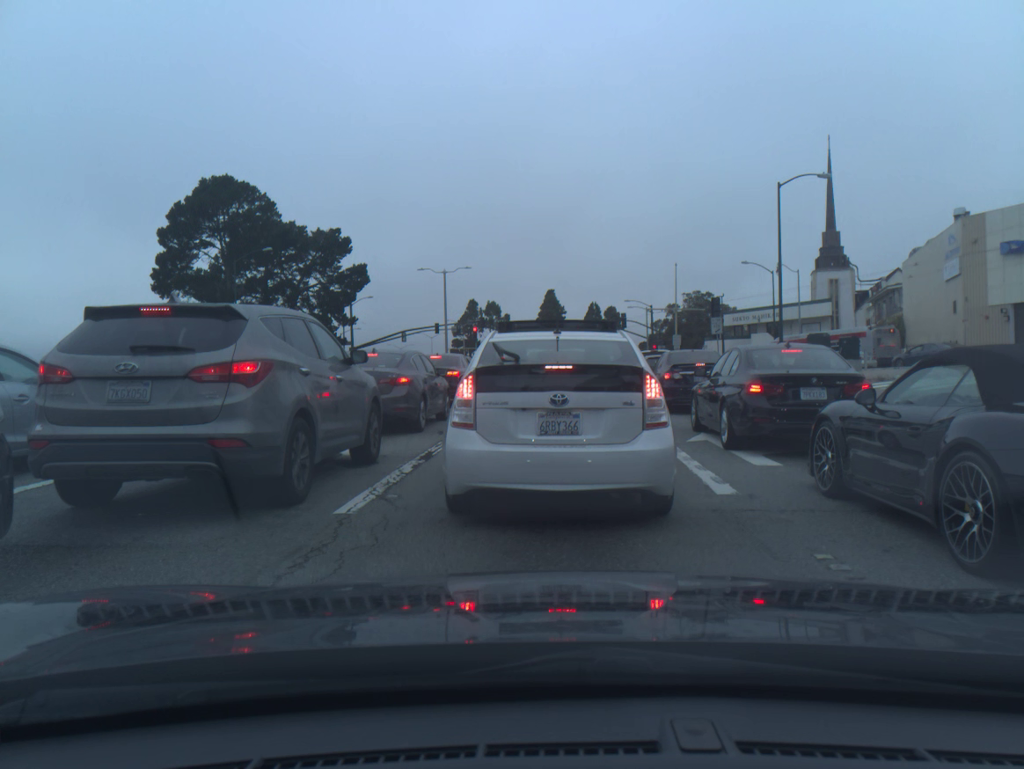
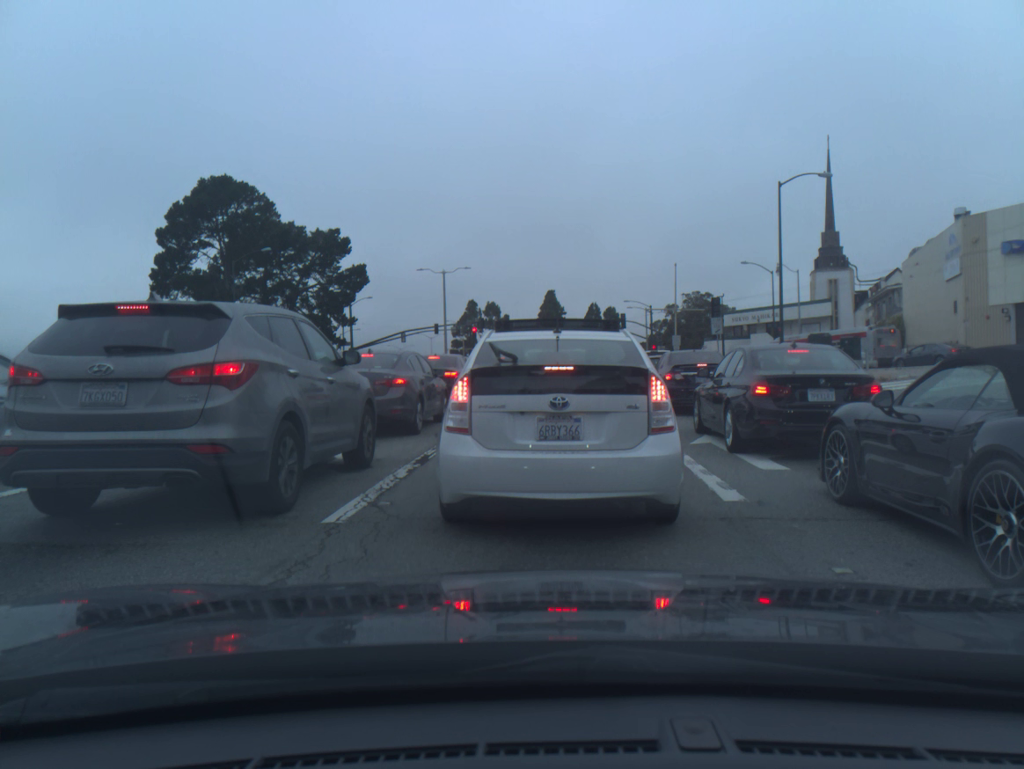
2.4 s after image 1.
(0.0, +0.3) m; 0°
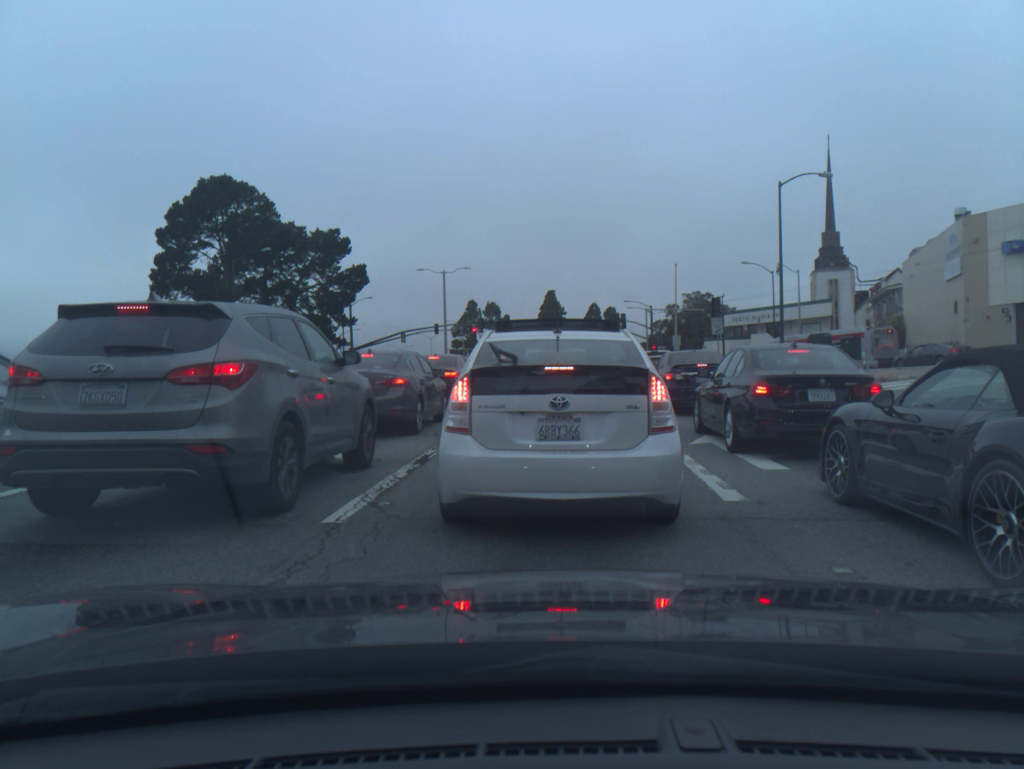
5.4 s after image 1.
(0.0, 0.0) m; 0°
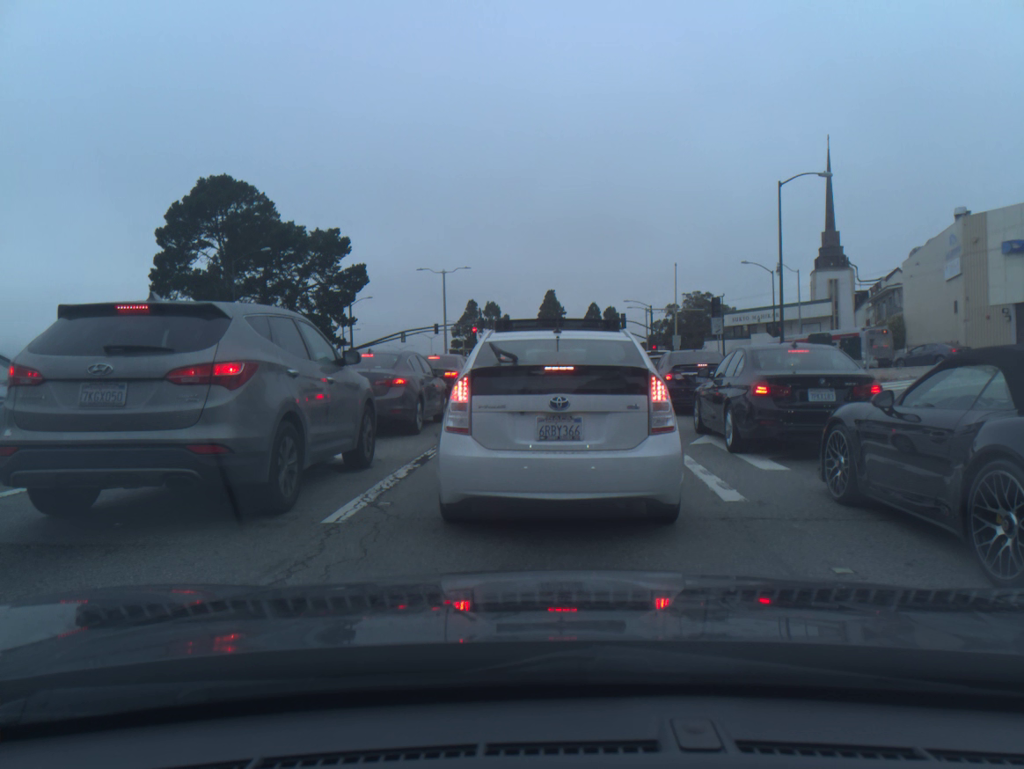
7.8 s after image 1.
(0.0, 0.0) m; 0°
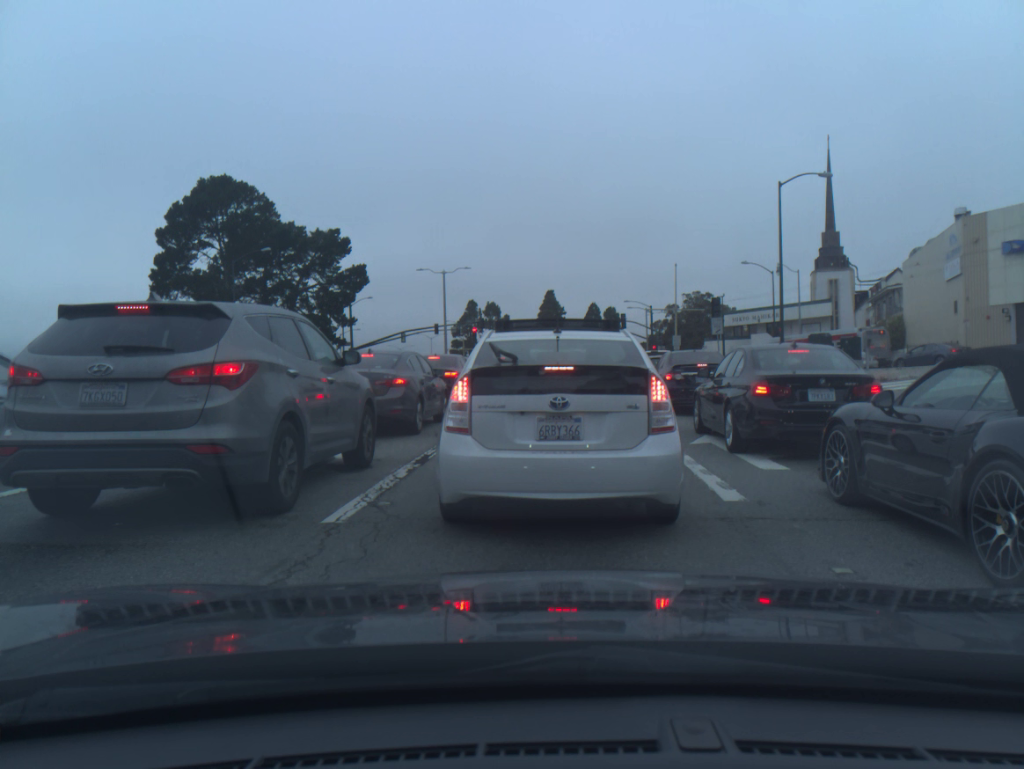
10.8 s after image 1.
(-0.1, -0.1) m; 0°
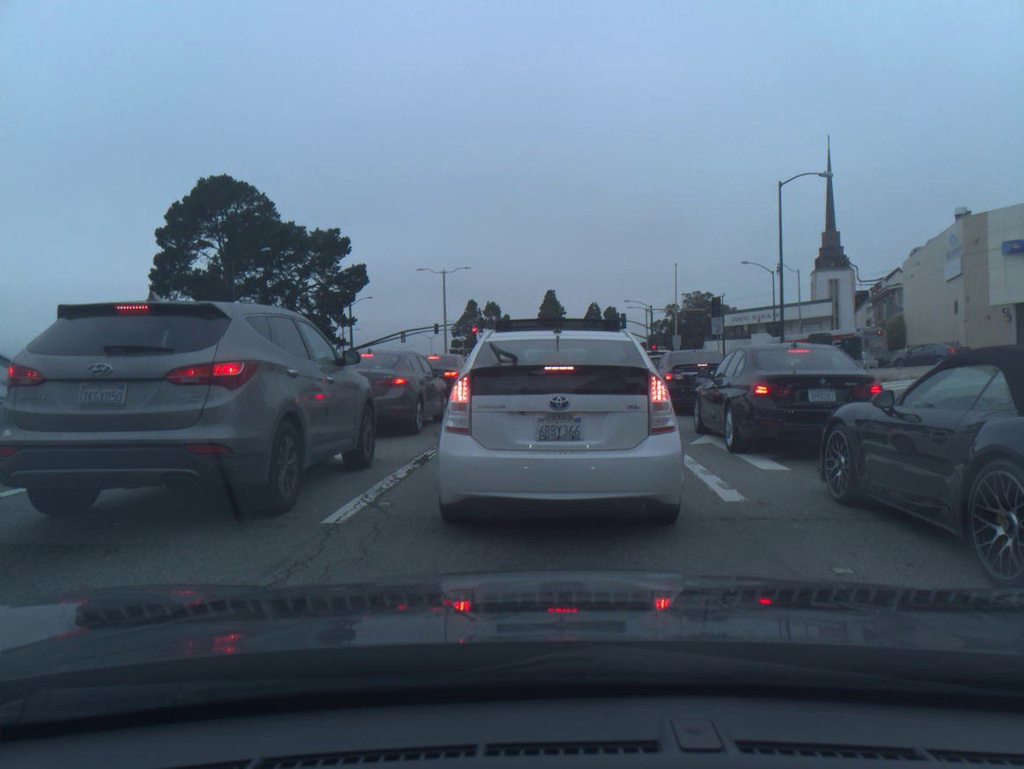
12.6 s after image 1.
(0.0, -0.1) m; 0°
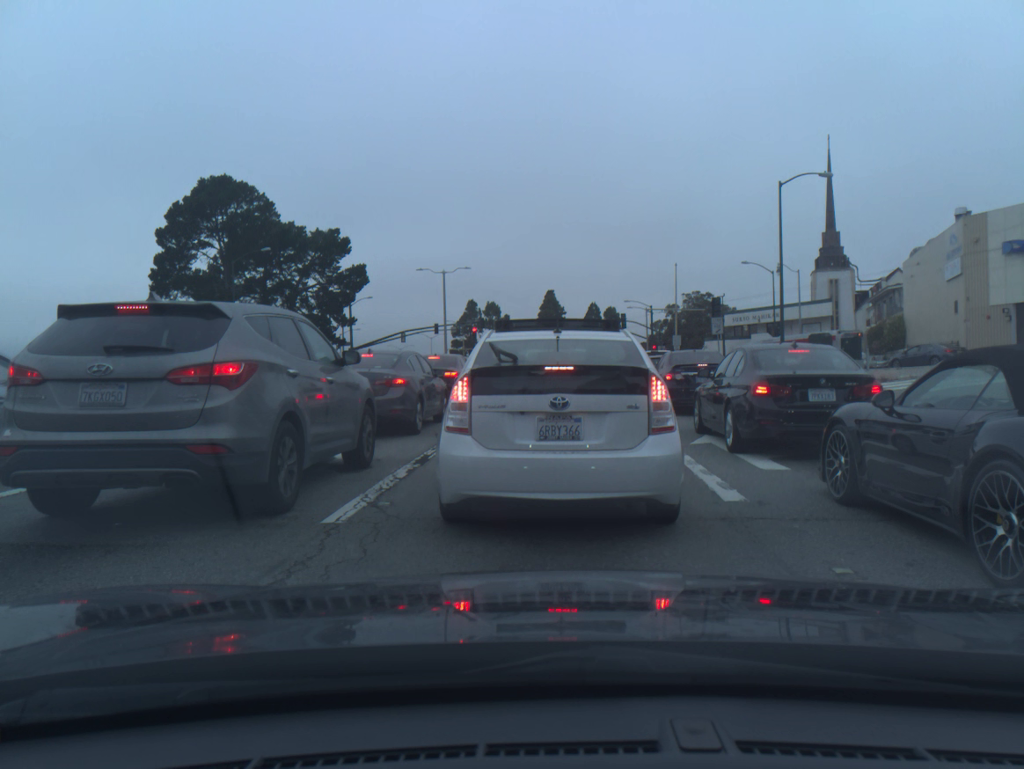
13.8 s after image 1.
(0.0, -0.1) m; 0°
